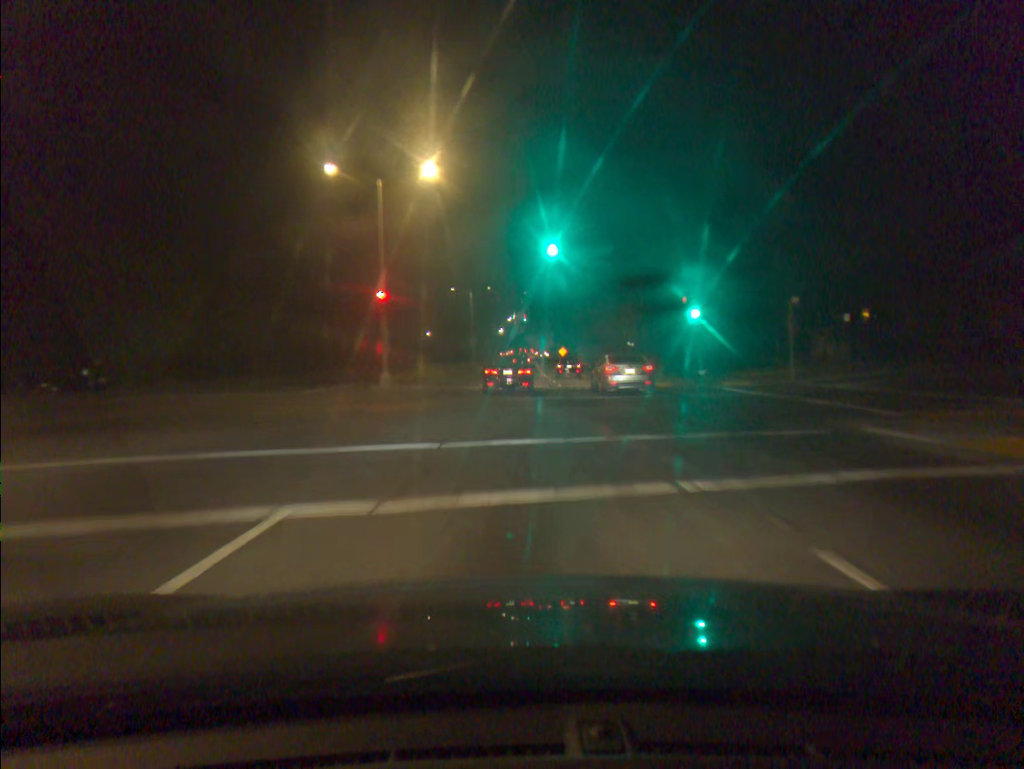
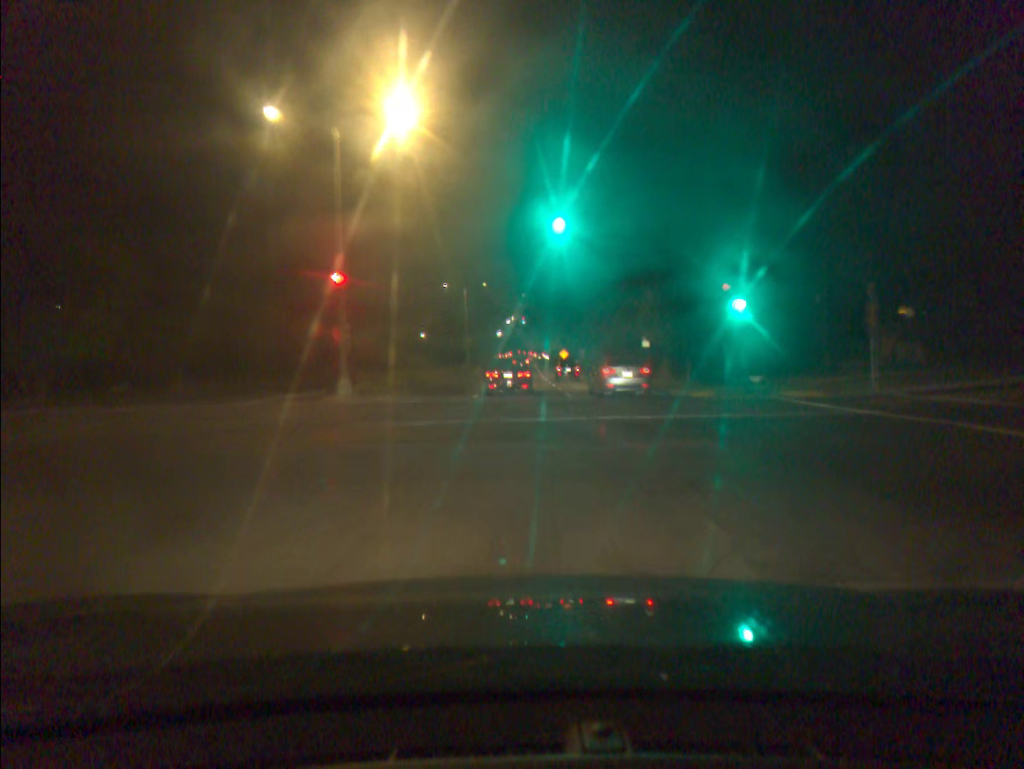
(0.0, +8.0) m; 0°
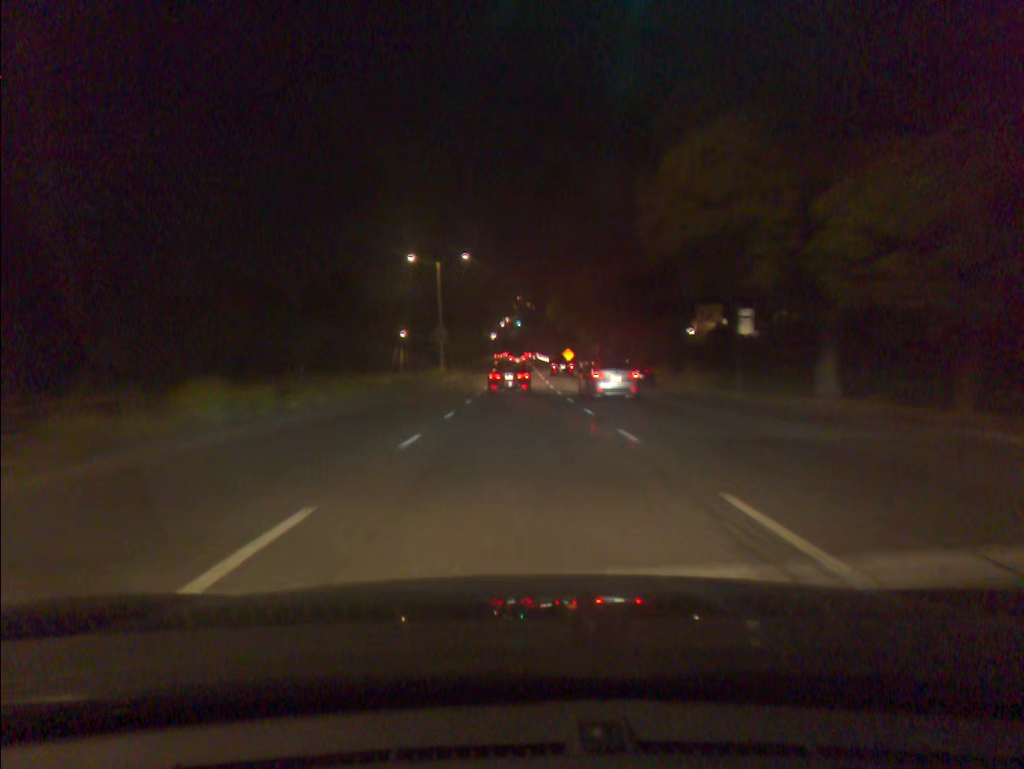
(0.0, +24.7) m; 0°
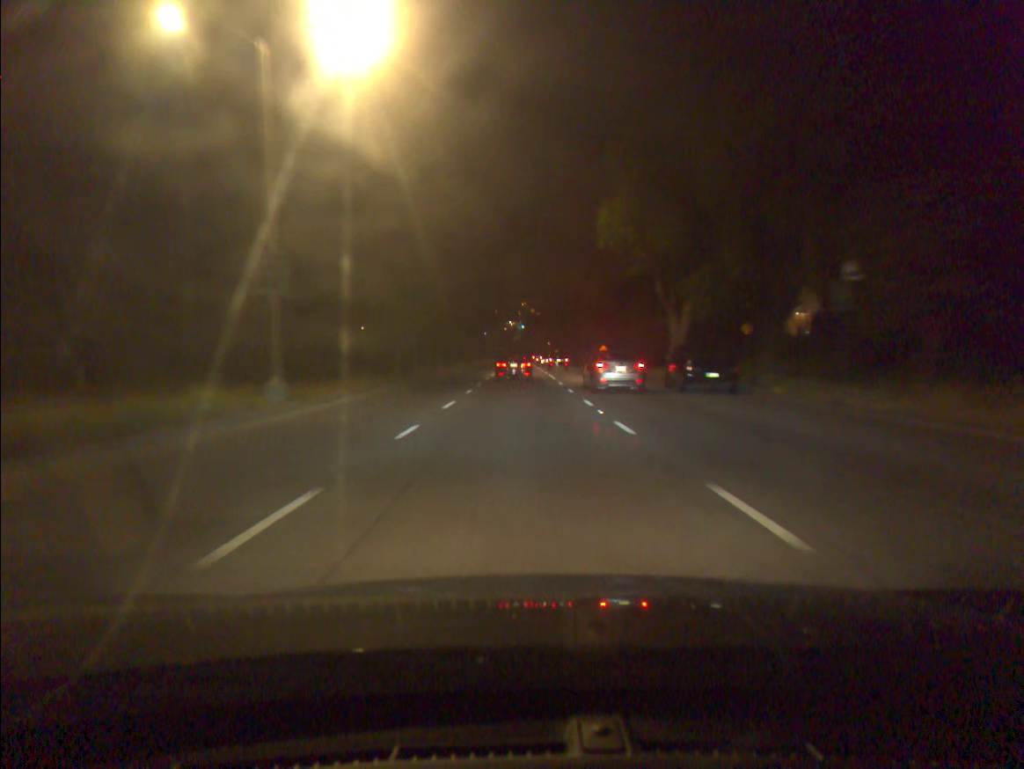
(0.0, +43.5) m; 0°
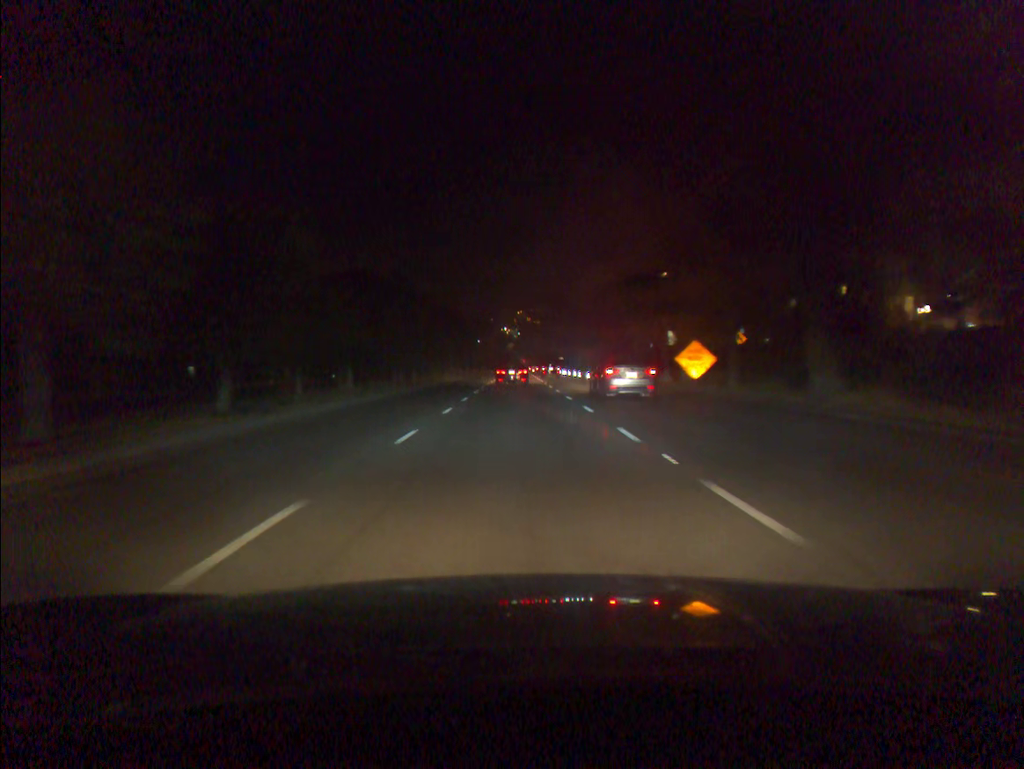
(0.0, +36.7) m; 0°
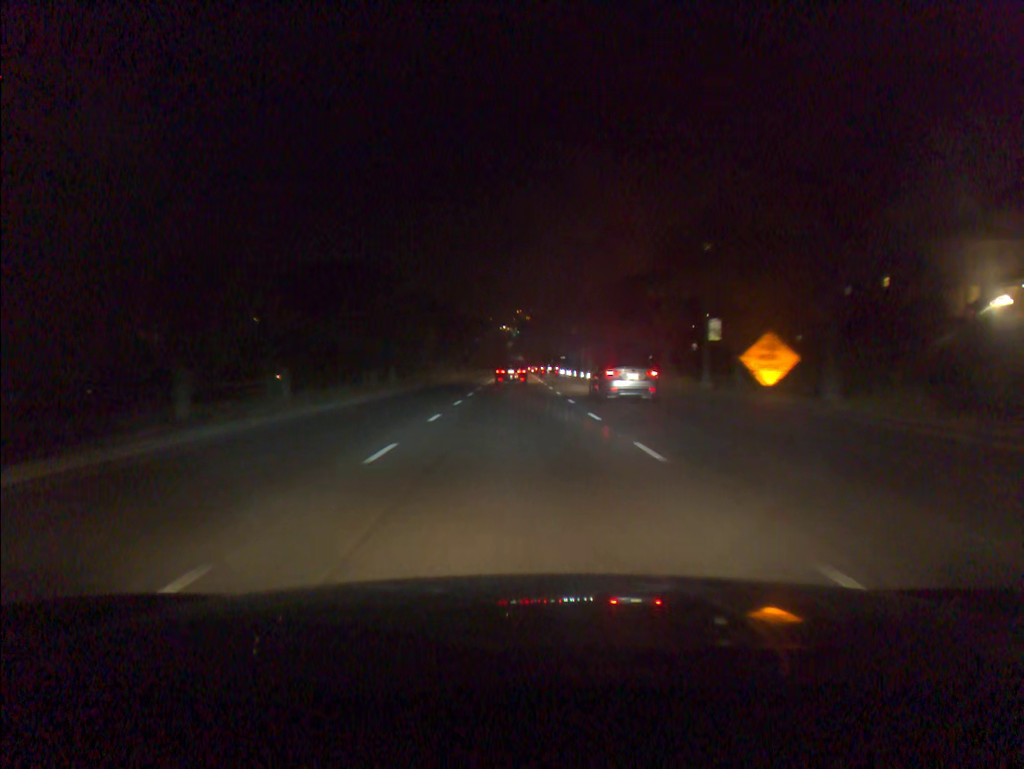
(0.0, +9.5) m; 0°
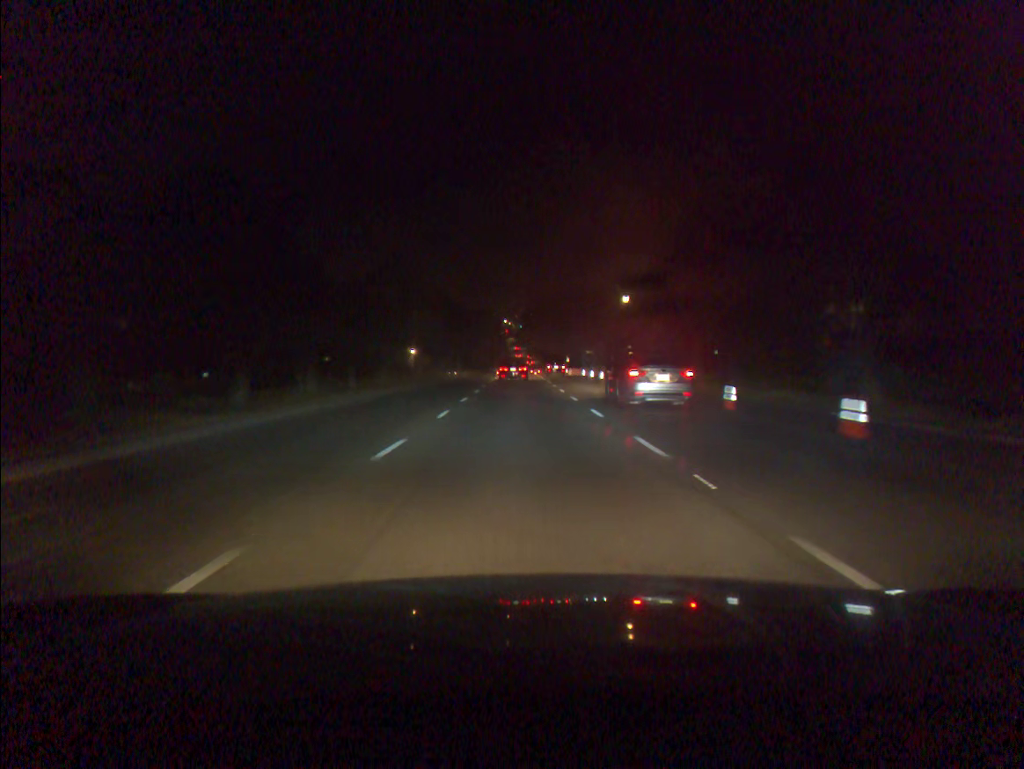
(-0.3, +50.3) m; 0°
